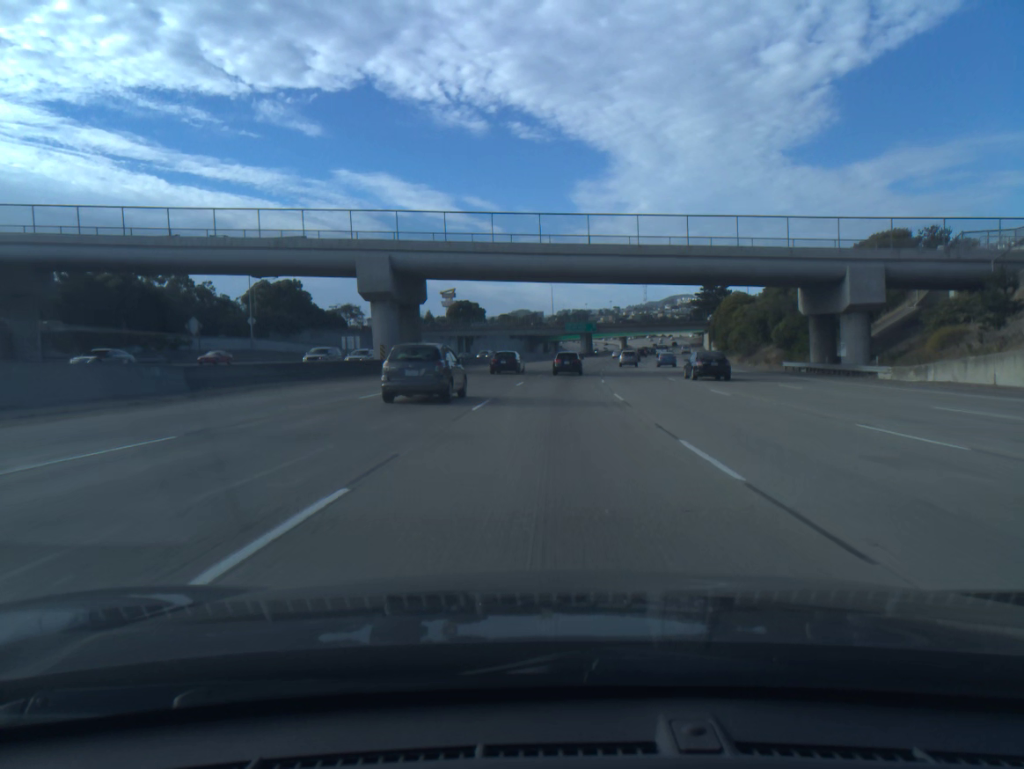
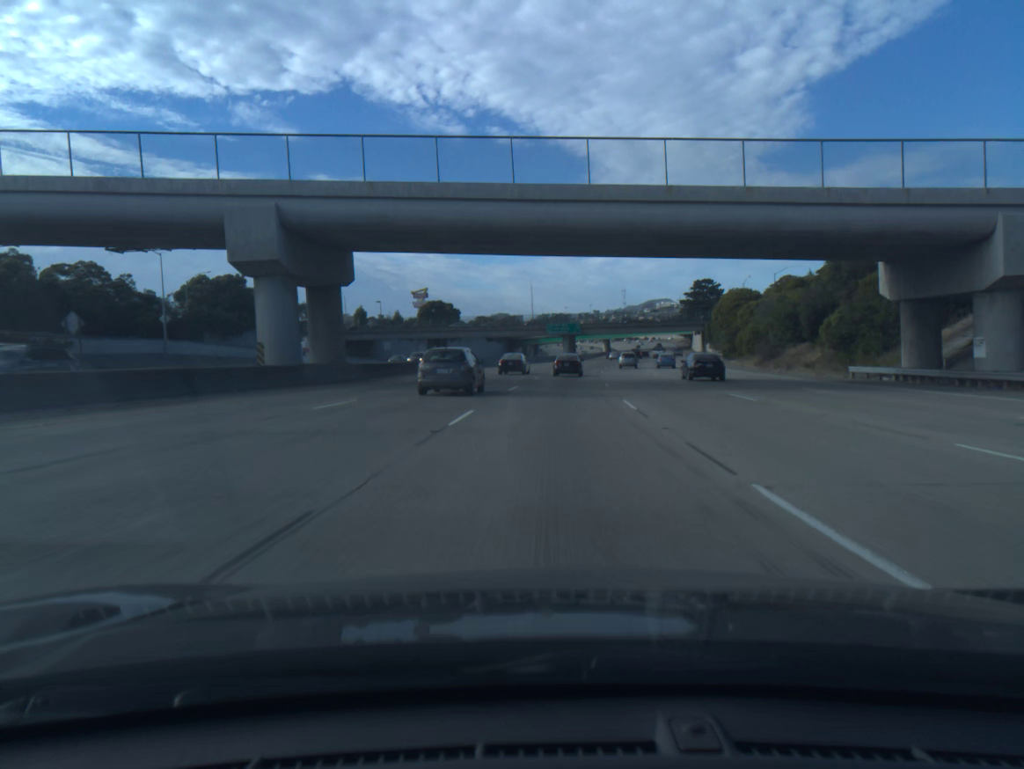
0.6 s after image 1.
(+0.2, +18.4) m; +1°
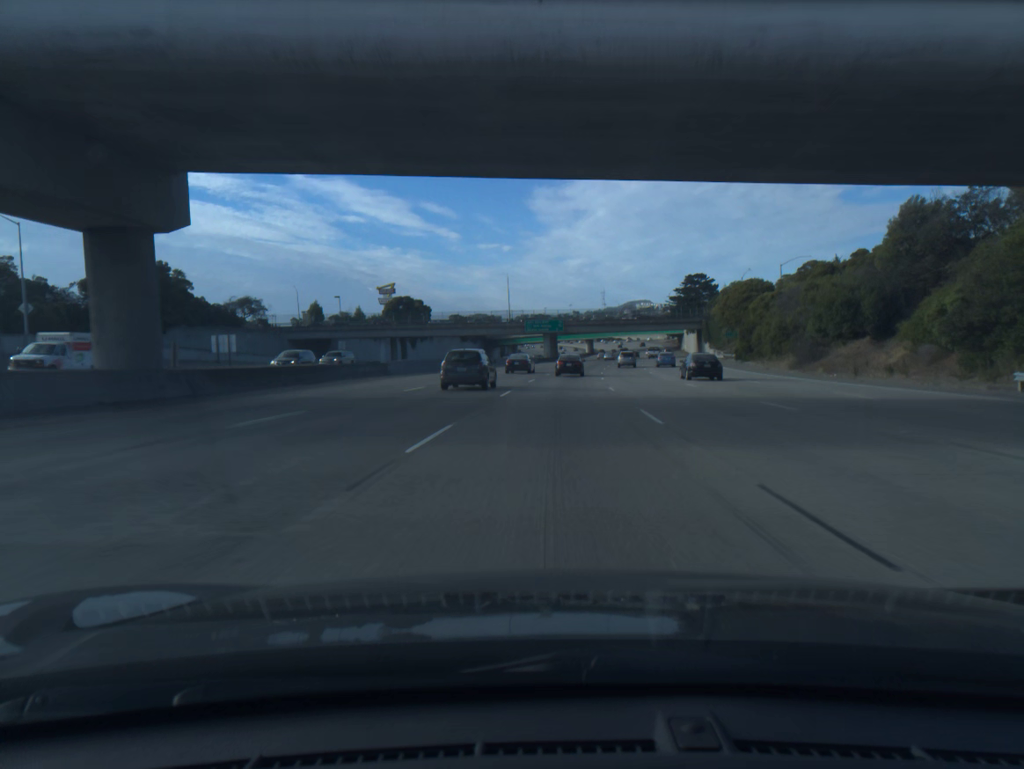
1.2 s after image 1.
(+0.2, +18.3) m; +2°
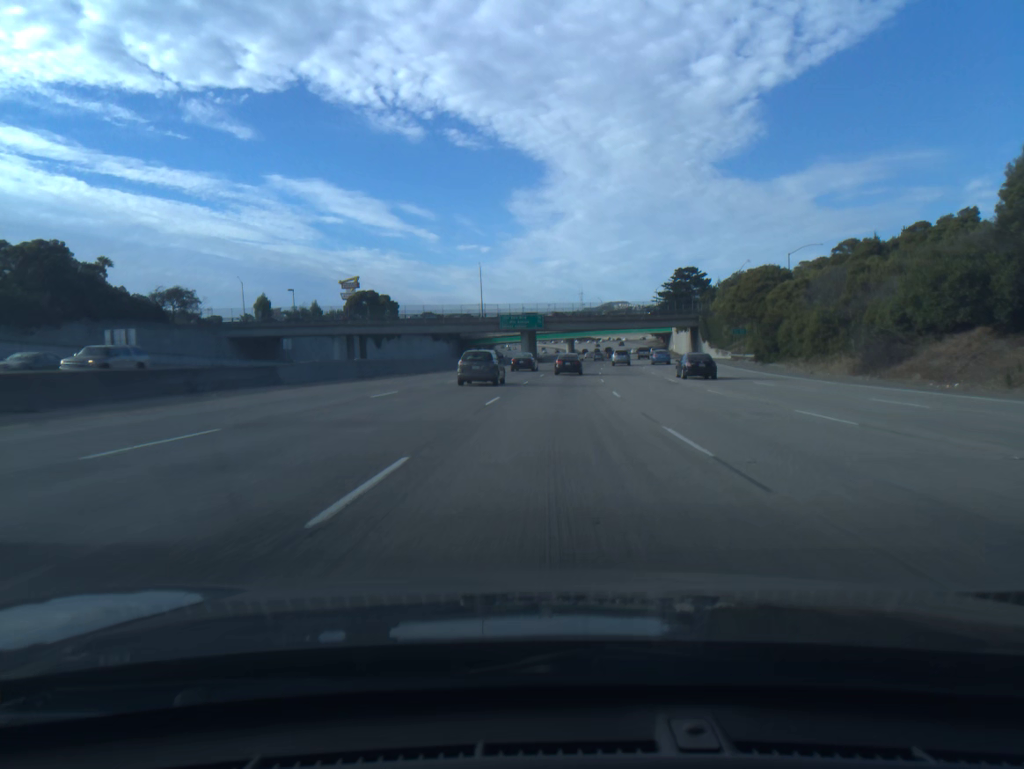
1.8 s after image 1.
(+0.3, +18.3) m; +2°
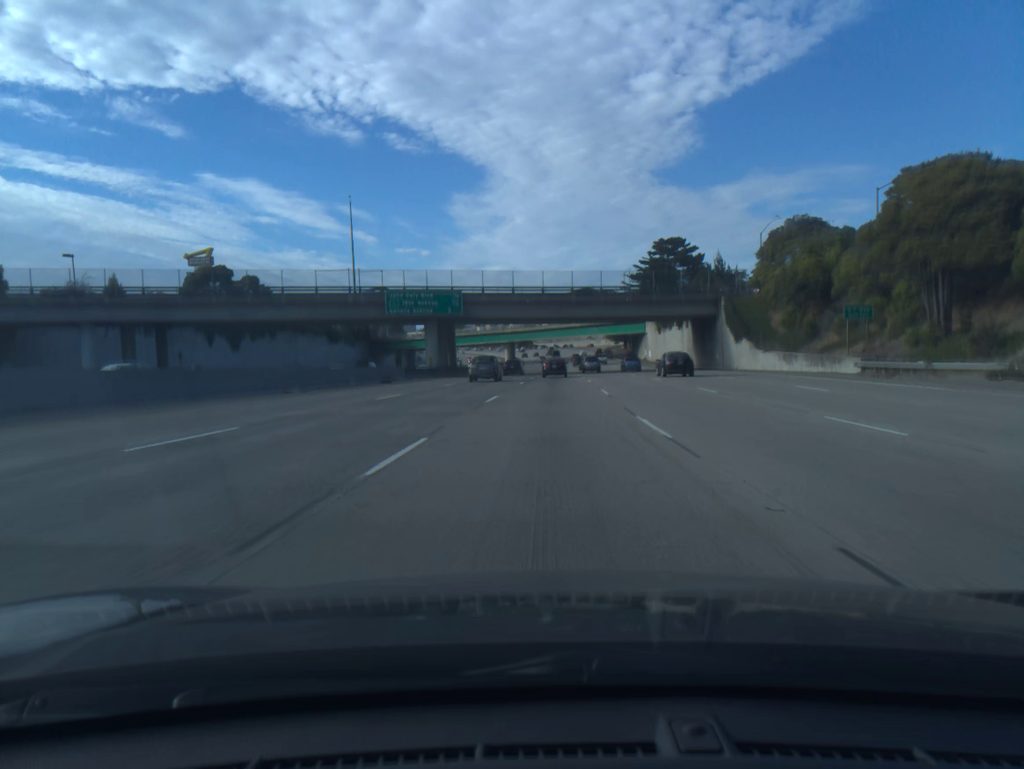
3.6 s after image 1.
(+2.2, +54.9) m; +4°
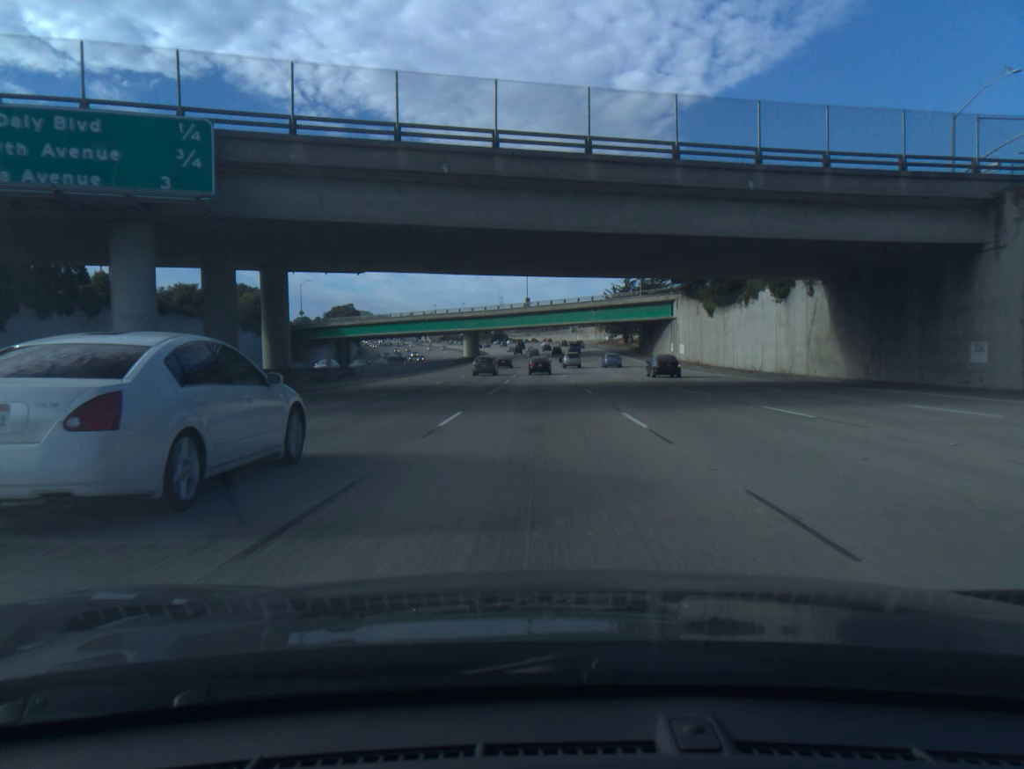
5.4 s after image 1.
(+1.1, +54.7) m; +2°
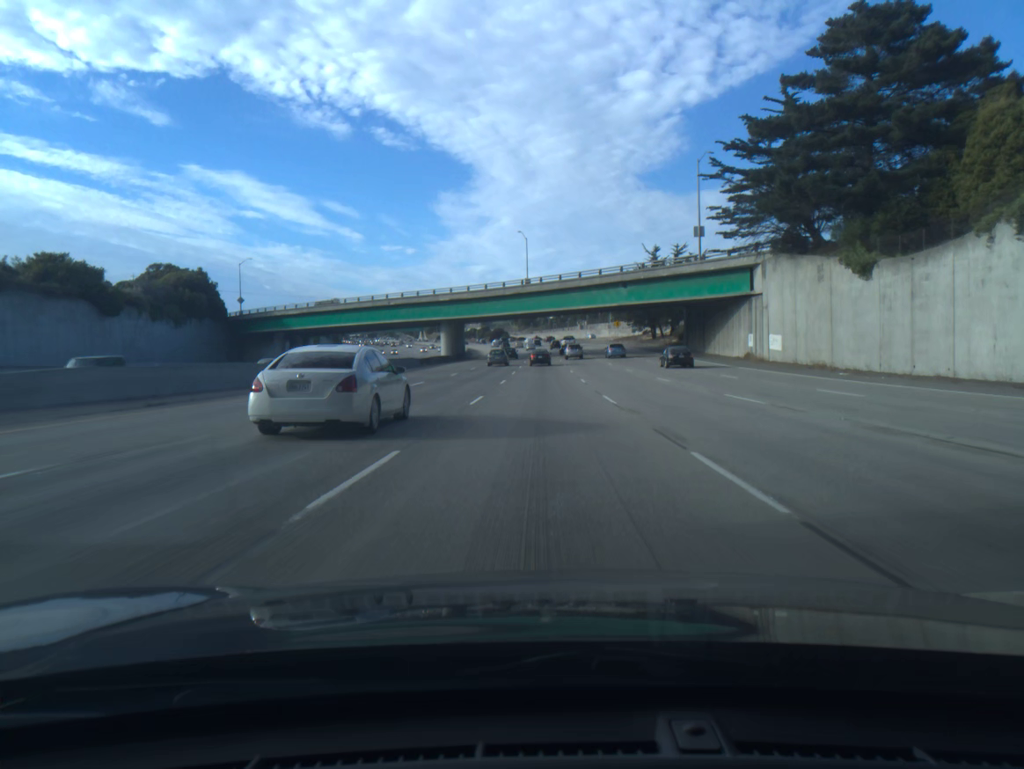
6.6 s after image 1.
(-0.1, +36.5) m; 0°
